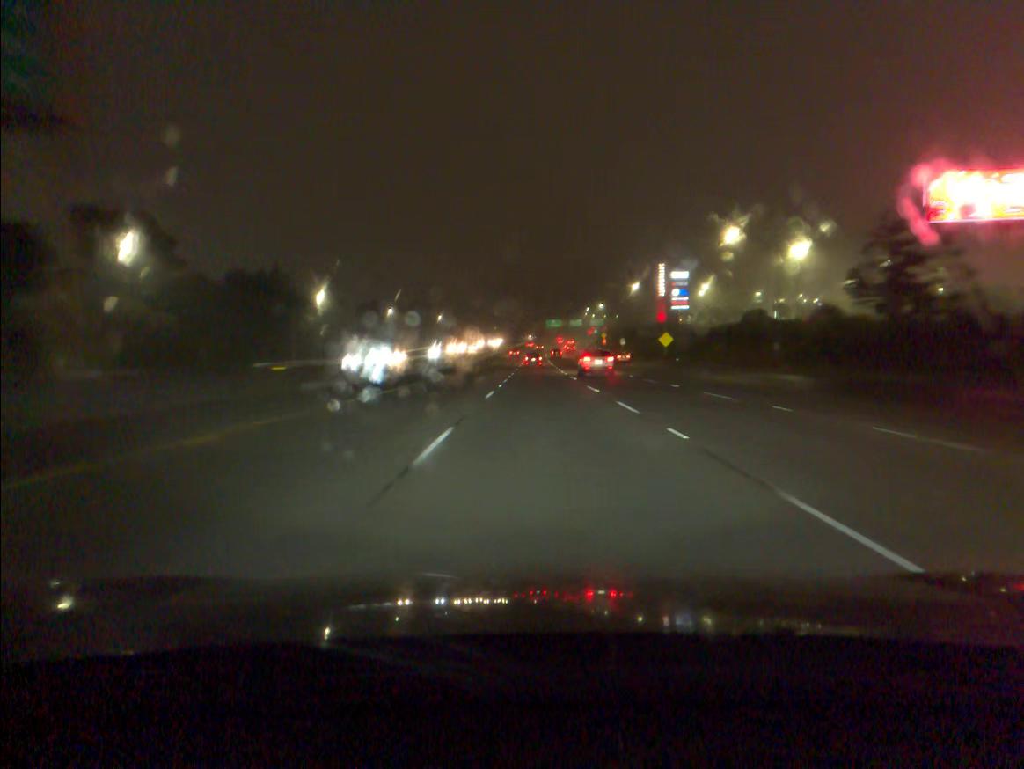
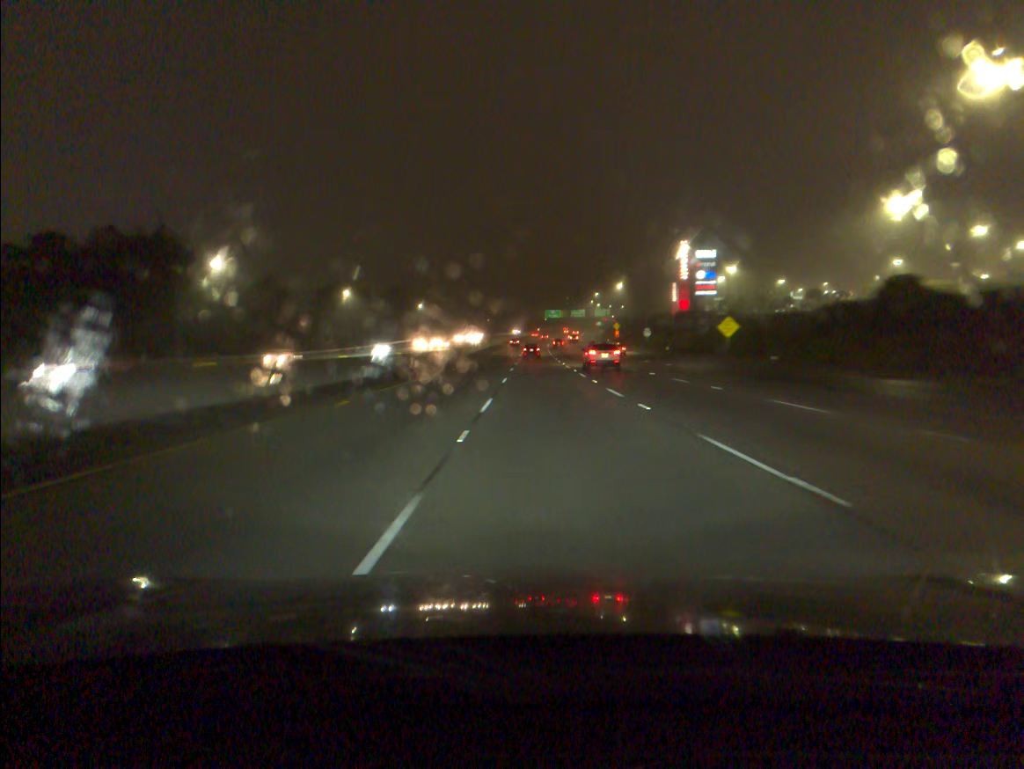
(+0.1, +35.9) m; 0°
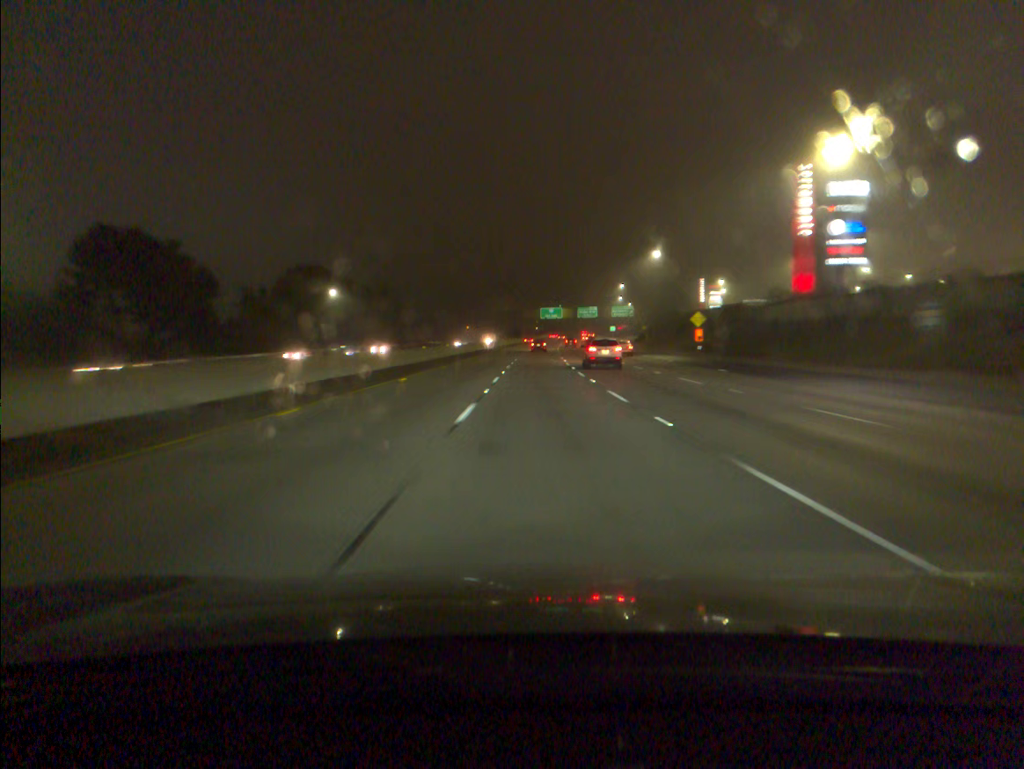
(+0.8, +91.2) m; +1°
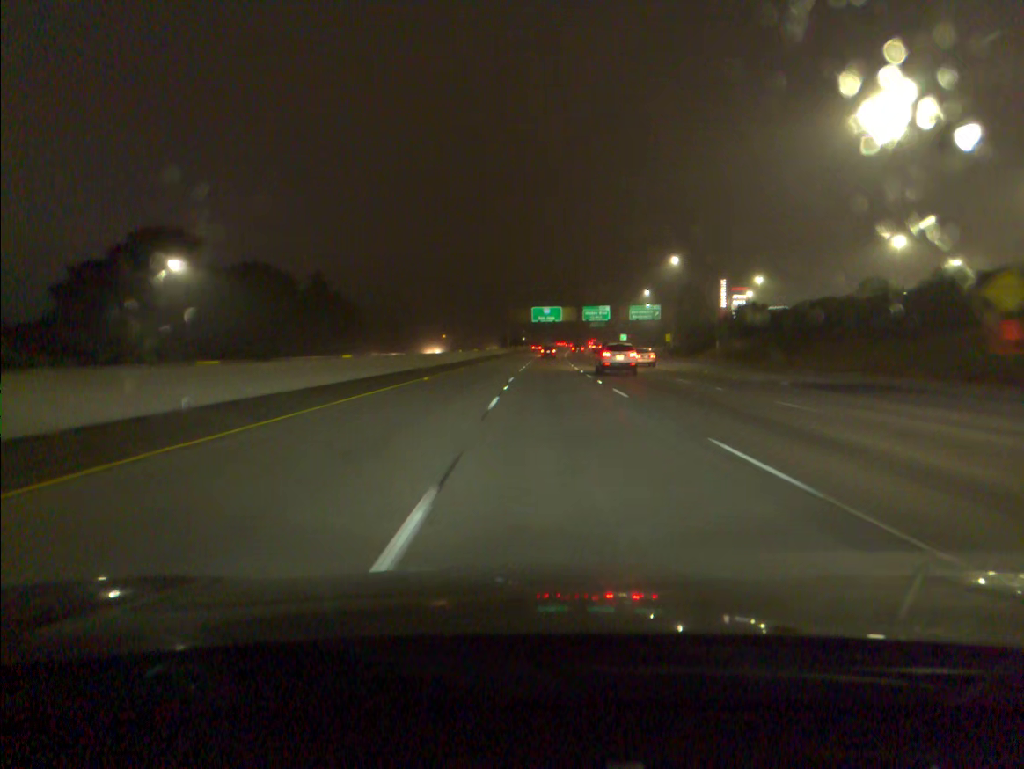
(+0.2, +55.2) m; +1°
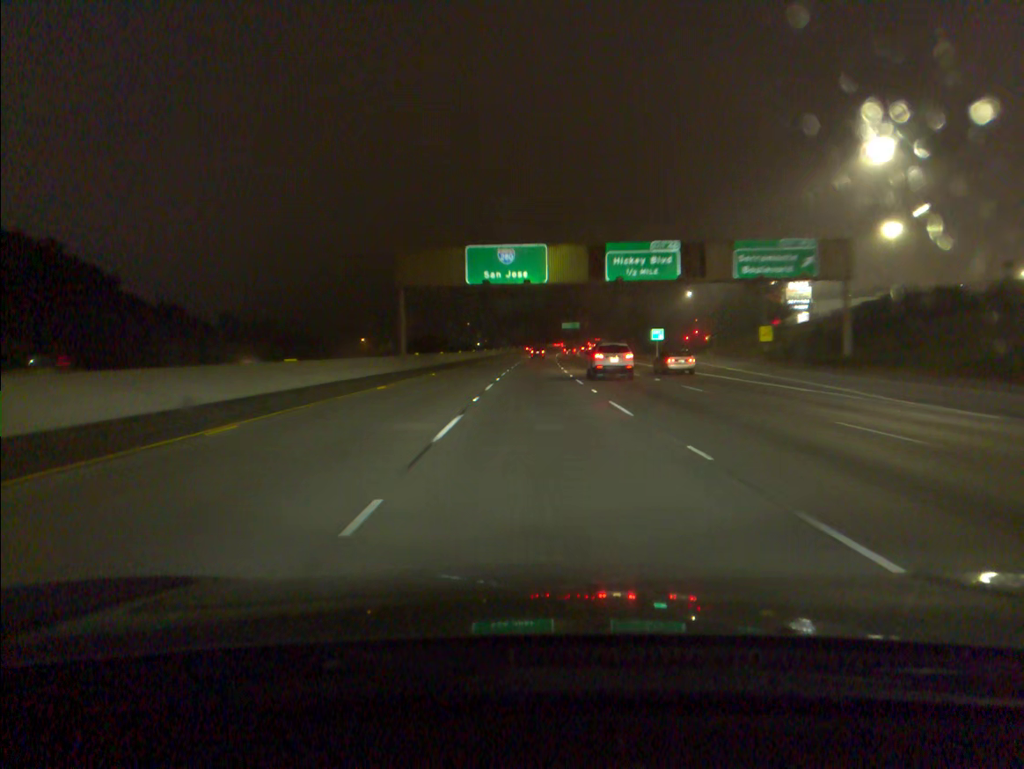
(+2.9, +93.4) m; +3°
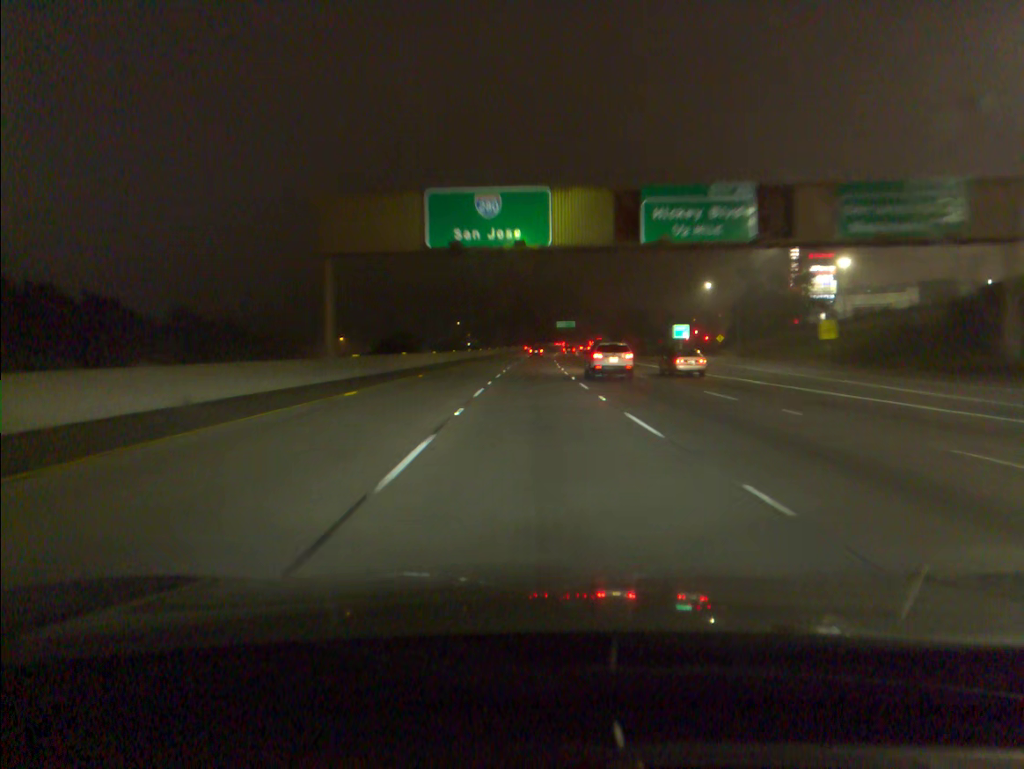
(+0.1, +18.9) m; +1°
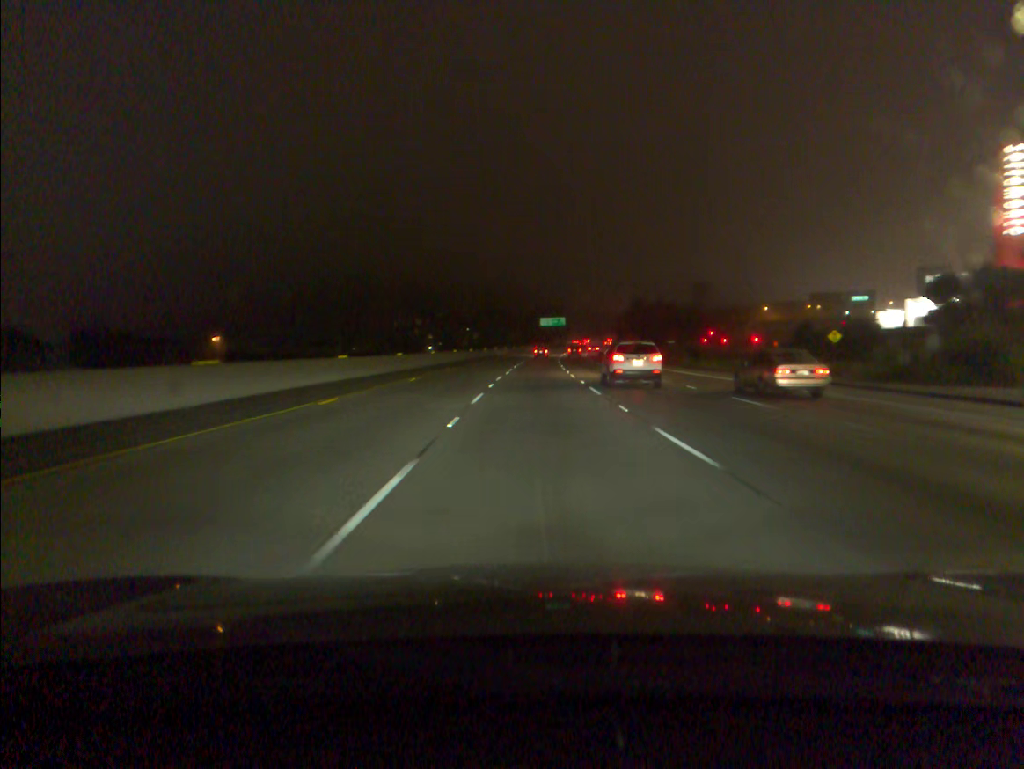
(+0.9, +76.3) m; +2°
